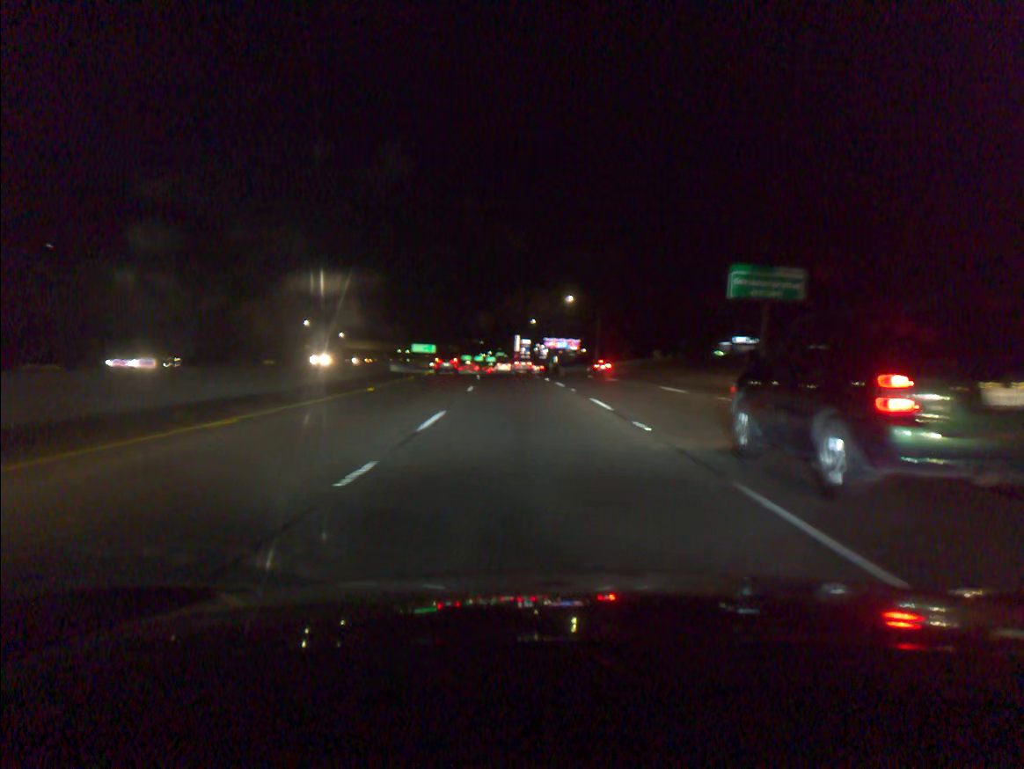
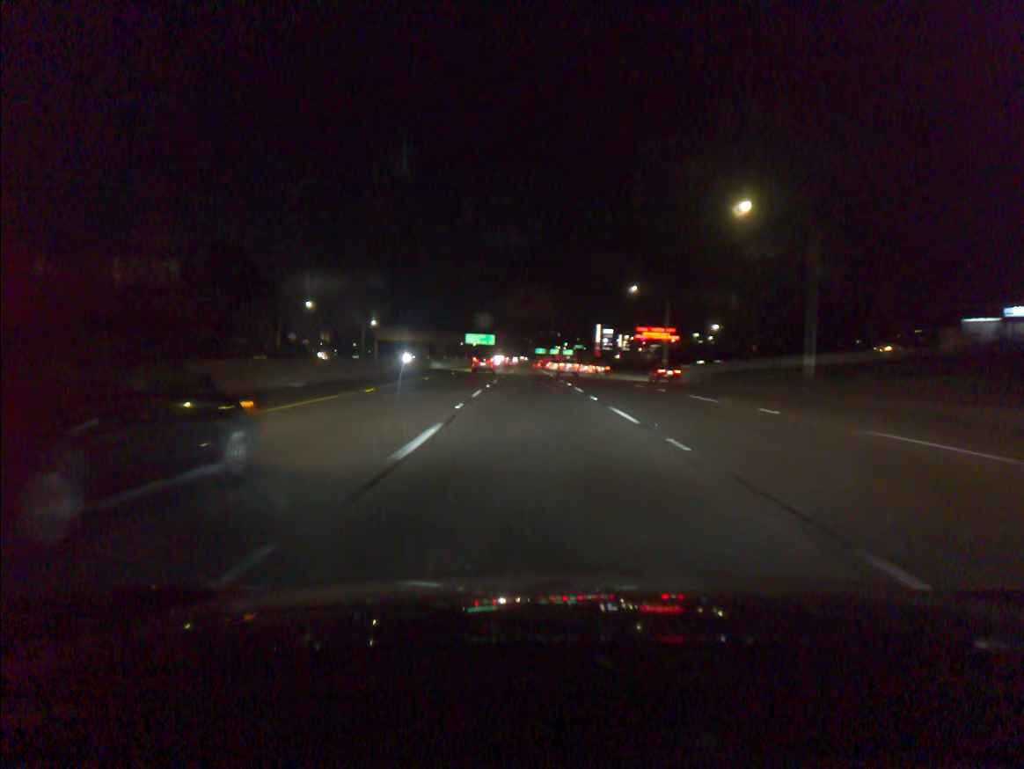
(-3.2, +61.1) m; -6°
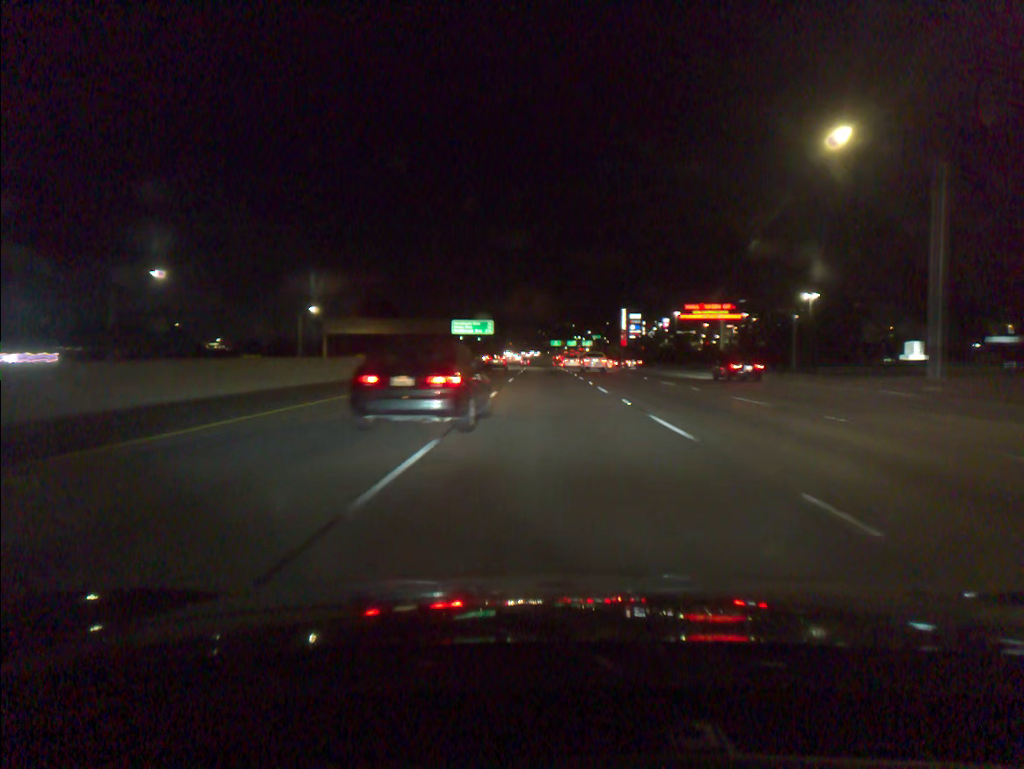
(-1.3, +61.5) m; -1°
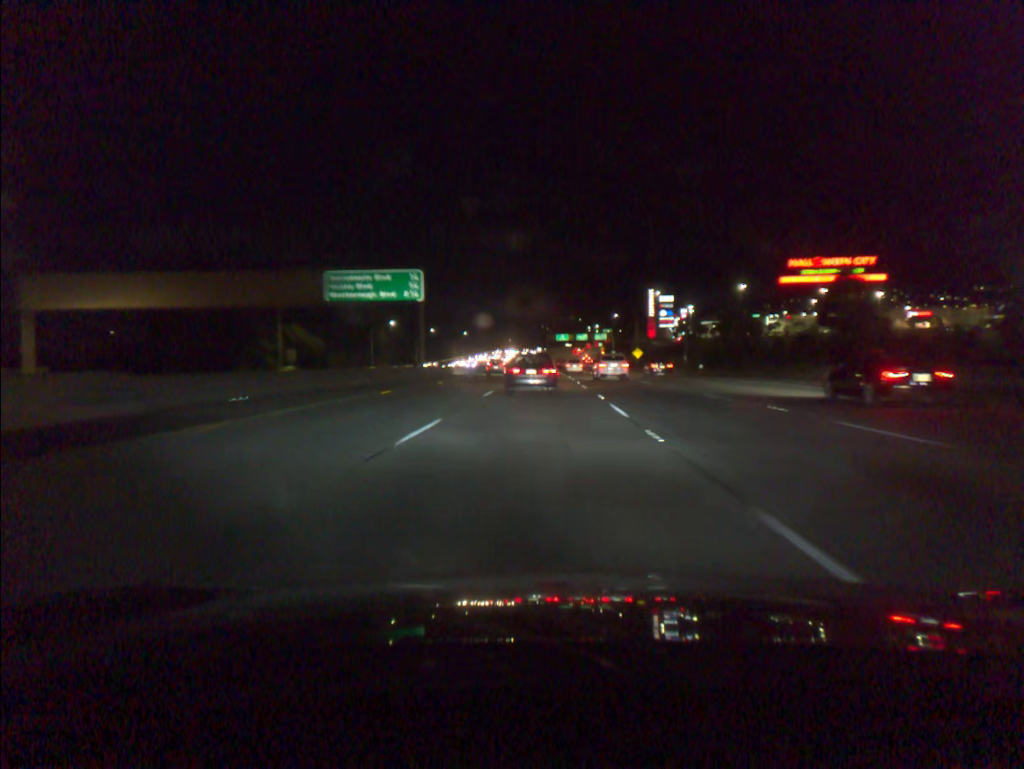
(+0.5, +83.0) m; 0°
